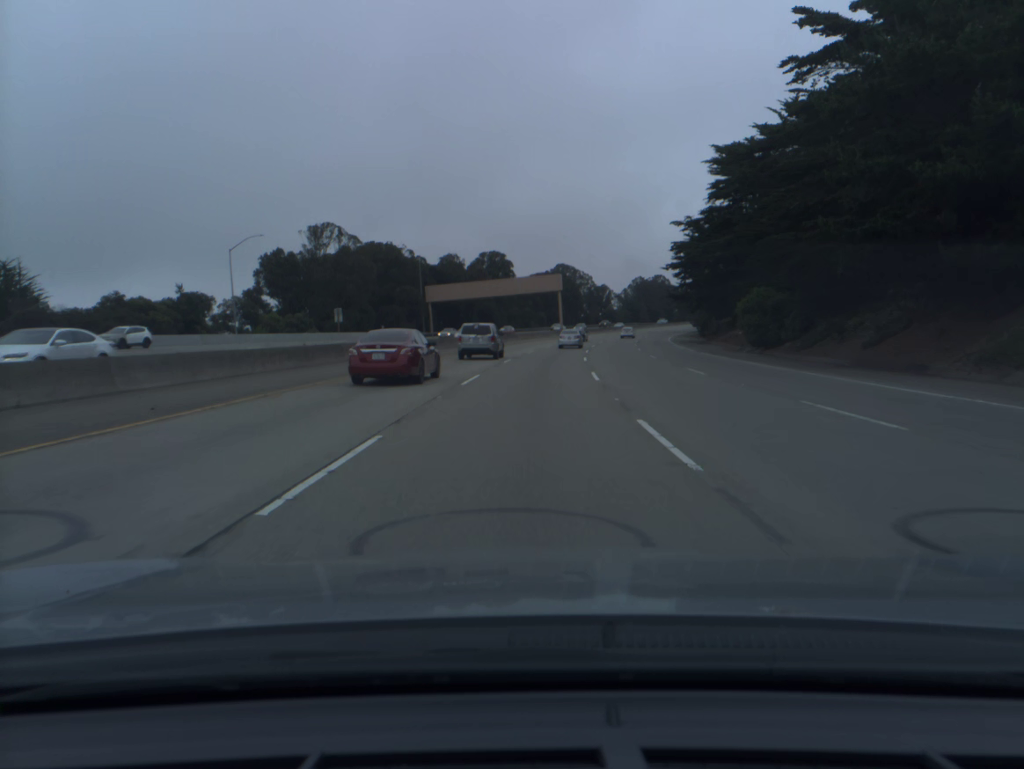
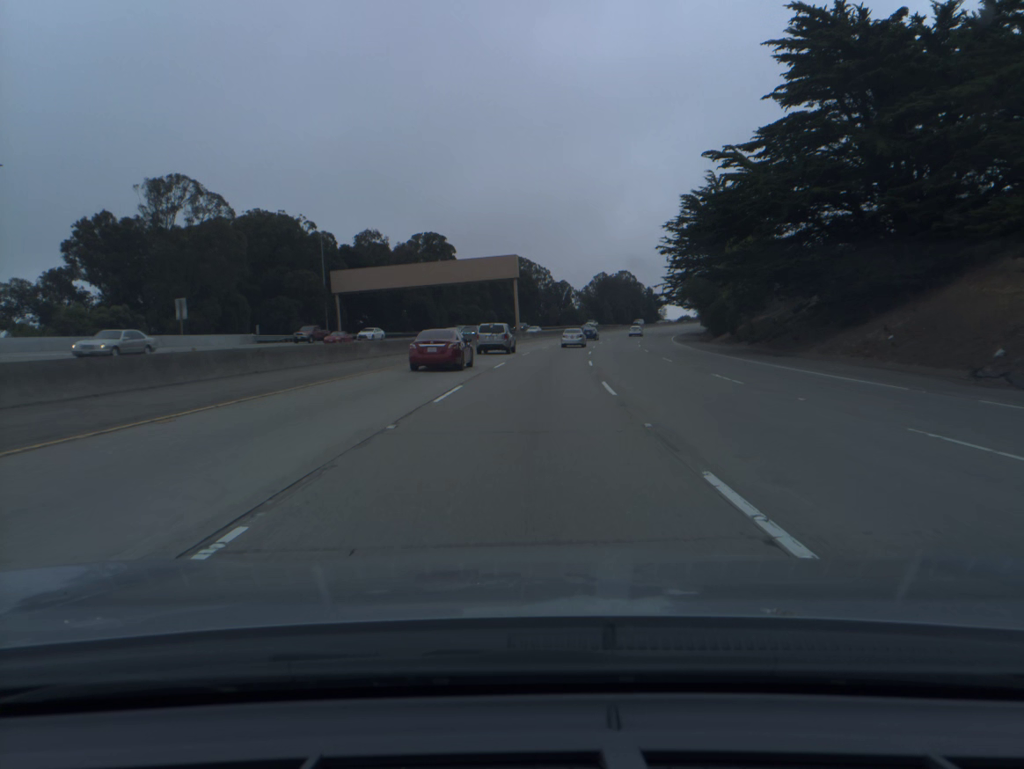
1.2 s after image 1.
(+1.1, +34.0) m; +4°
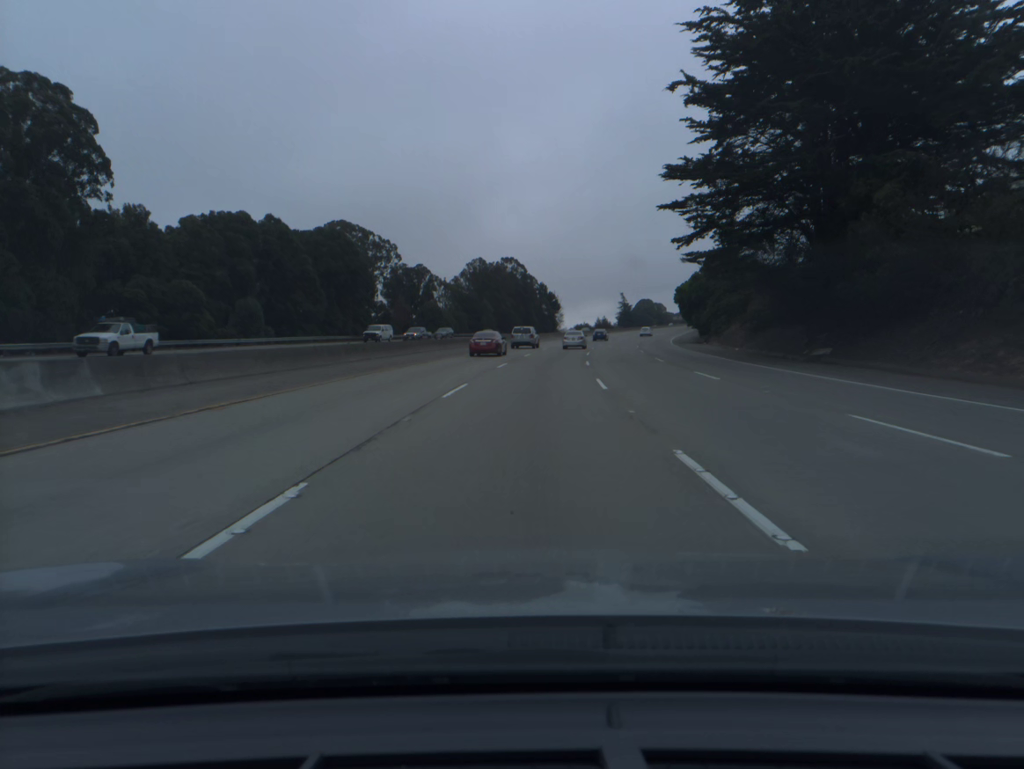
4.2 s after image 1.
(+7.0, +85.0) m; +9°
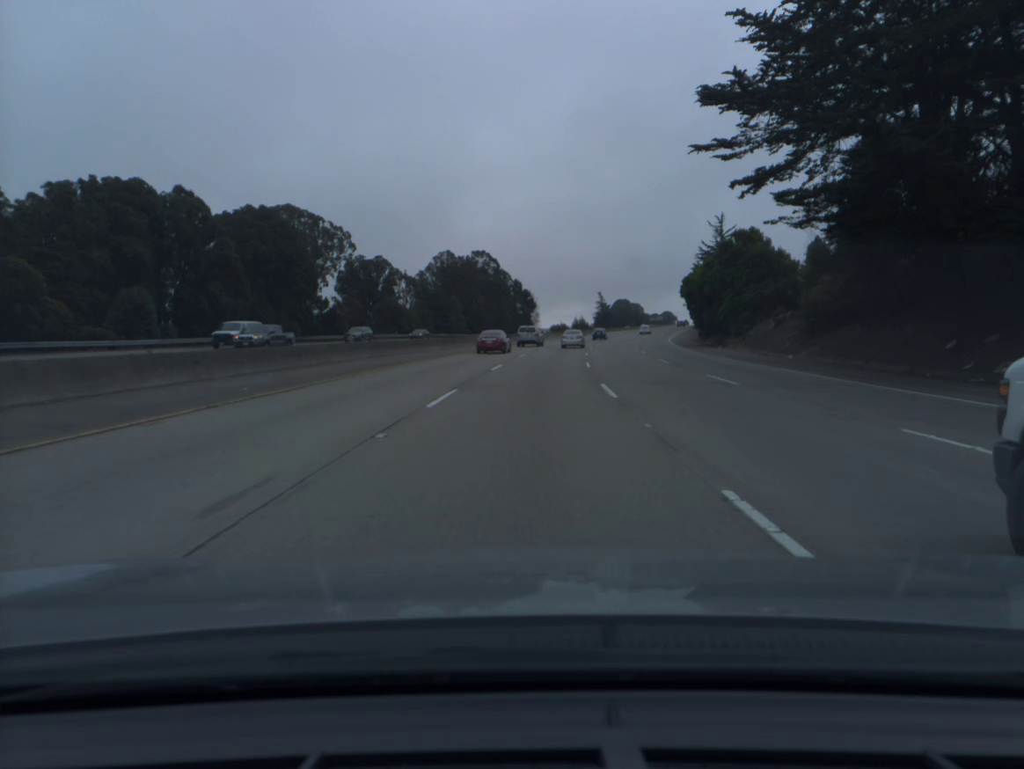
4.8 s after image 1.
(+0.3, +17.1) m; +2°
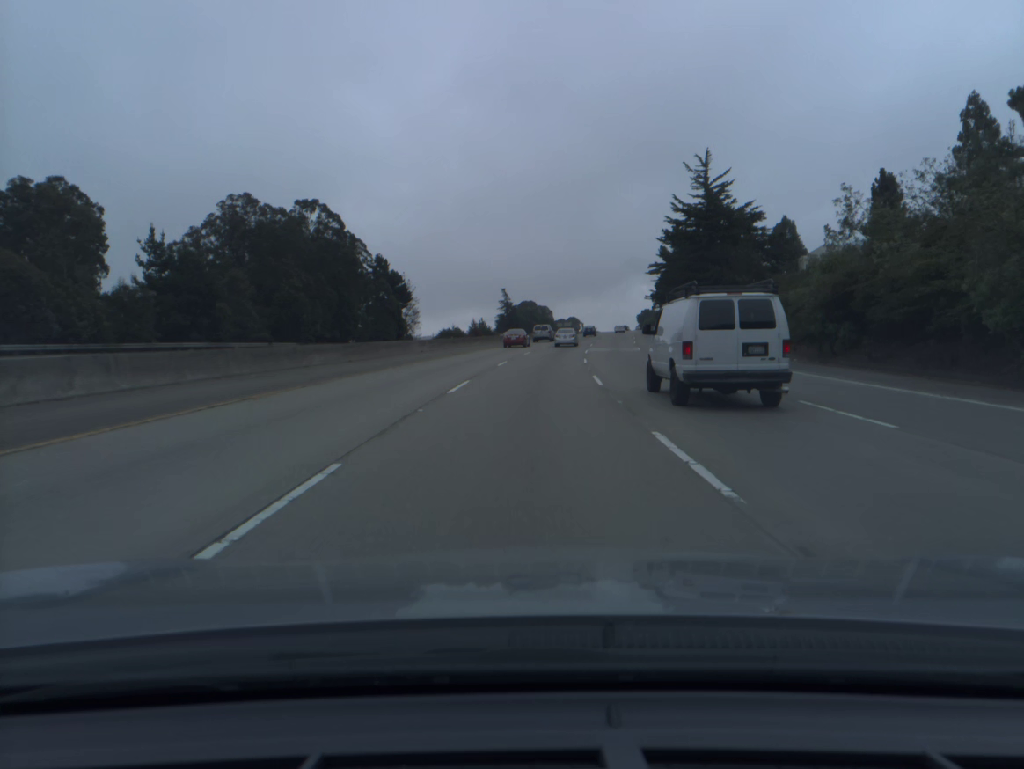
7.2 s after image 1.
(+4.5, +68.5) m; +7°
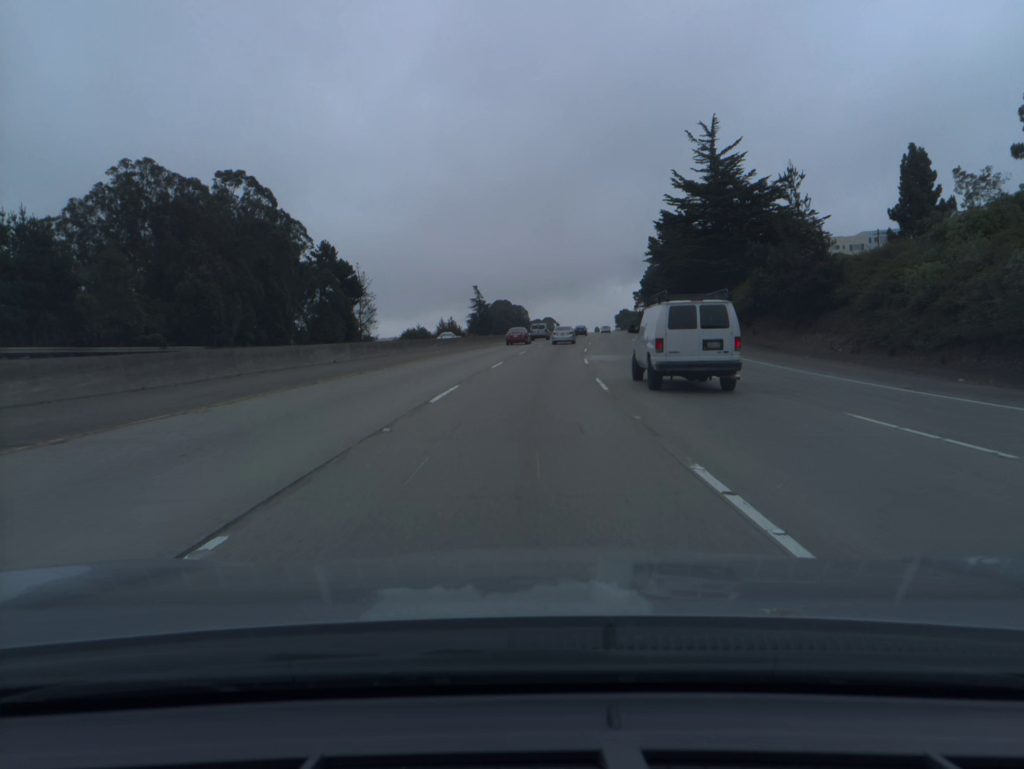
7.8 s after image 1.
(+0.3, +17.2) m; +2°
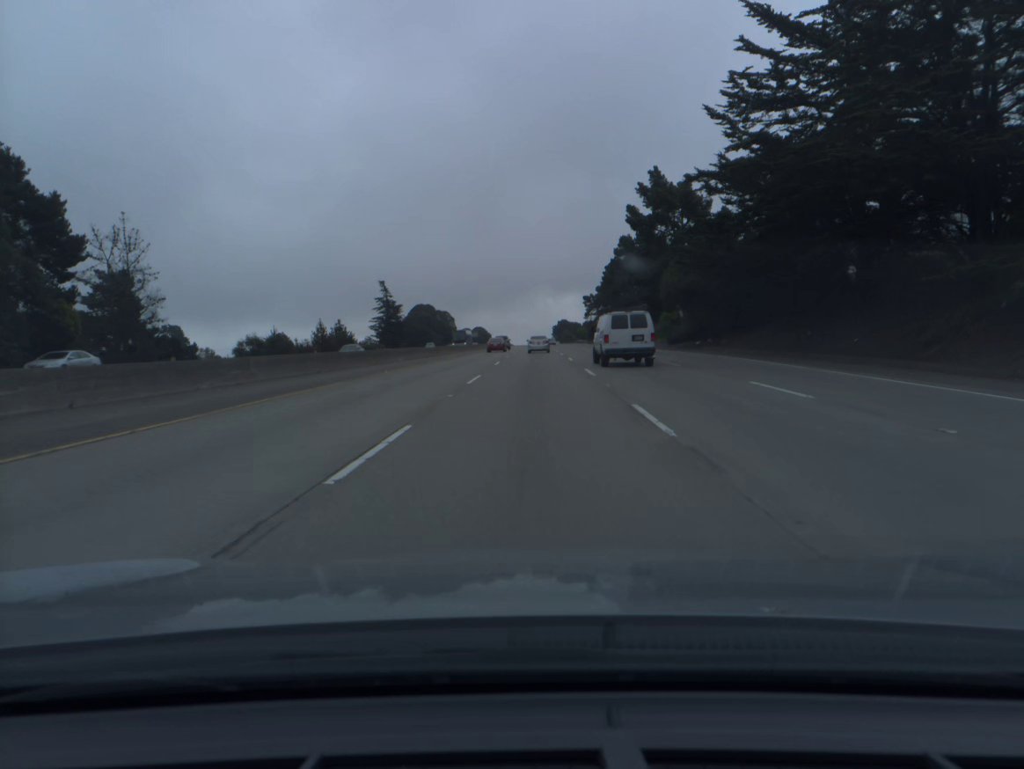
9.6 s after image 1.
(+2.3, +51.6) m; +5°
